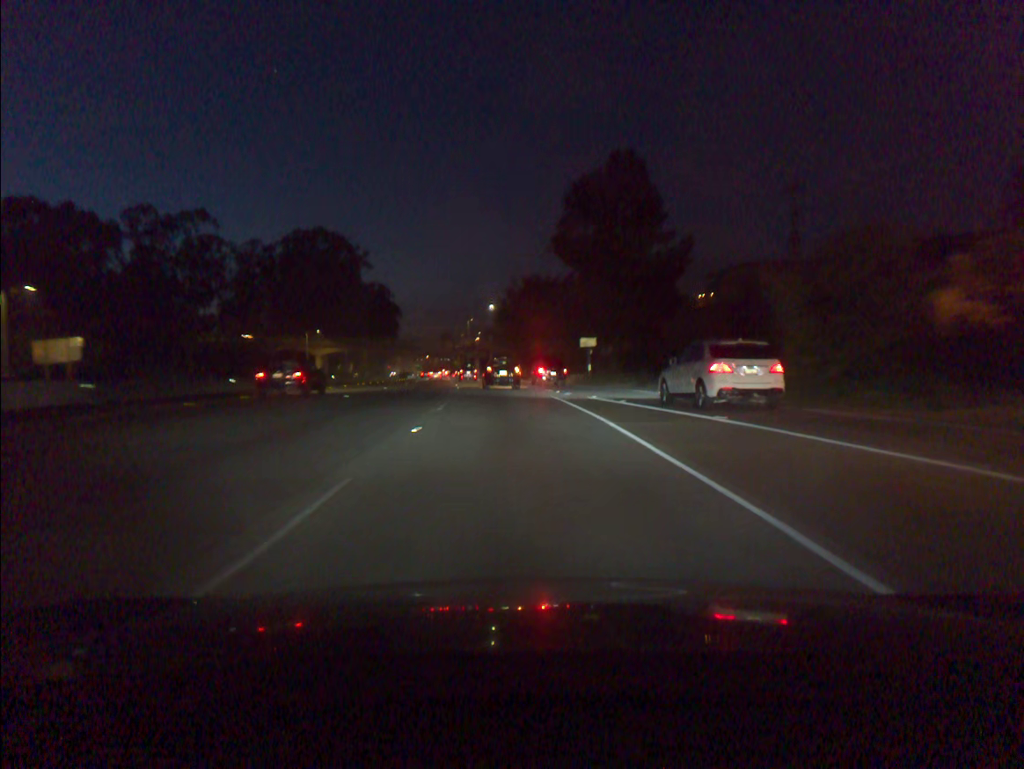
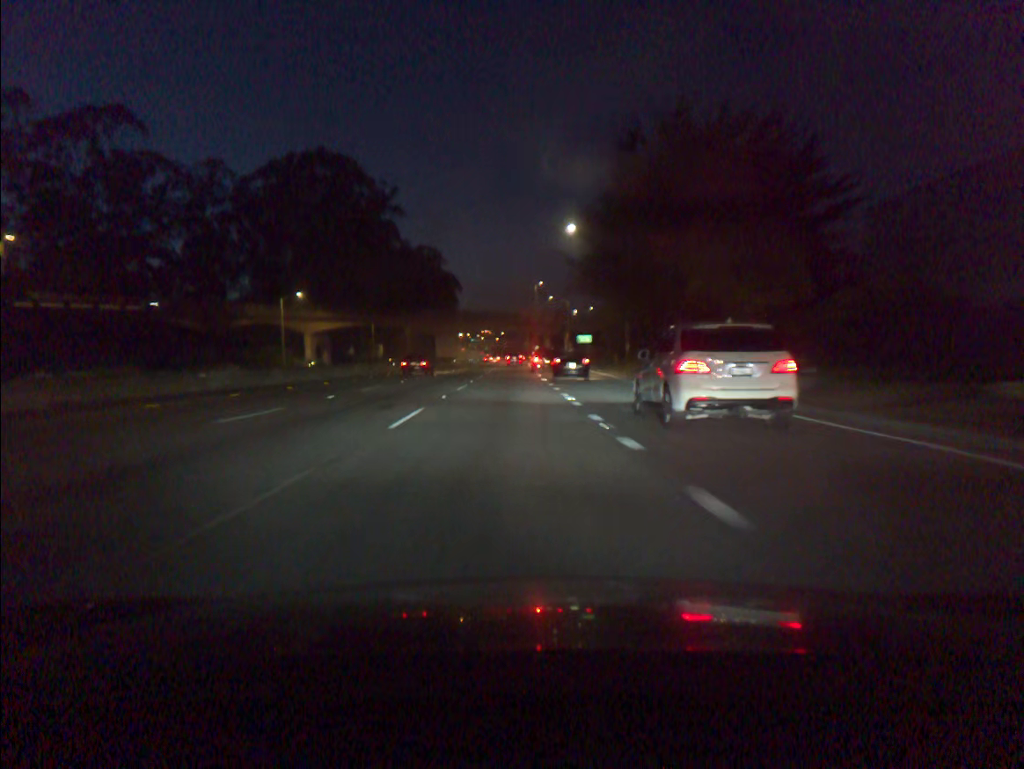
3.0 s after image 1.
(-2.4, +57.6) m; -5°
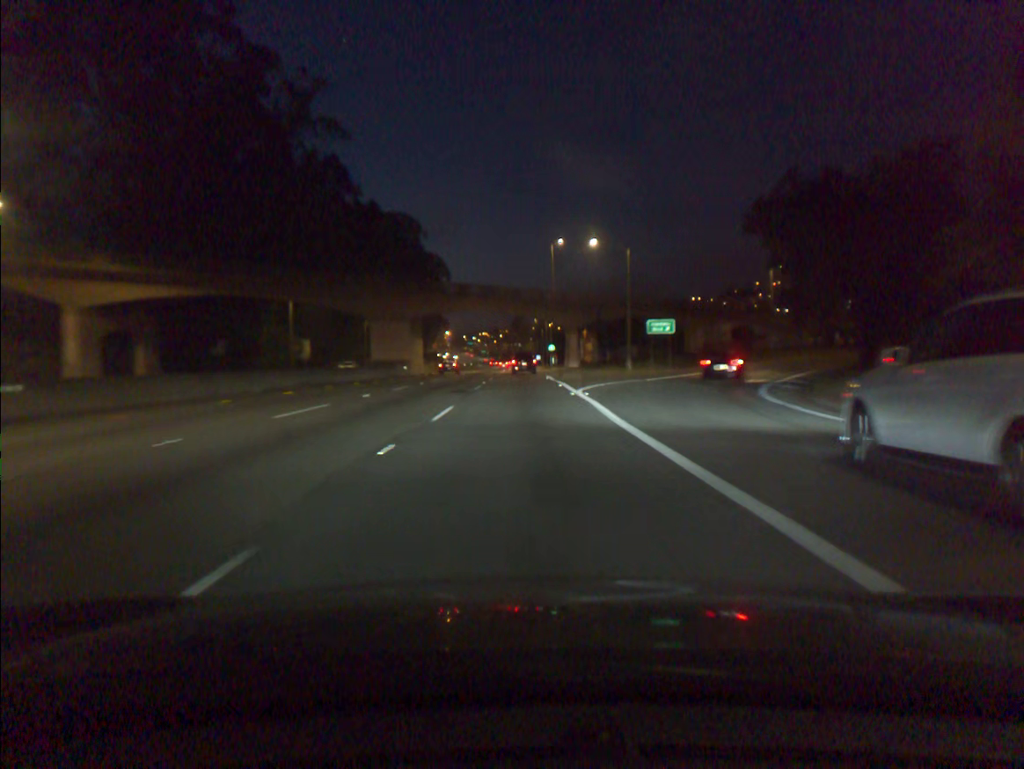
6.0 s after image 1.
(-0.7, +57.0) m; 0°
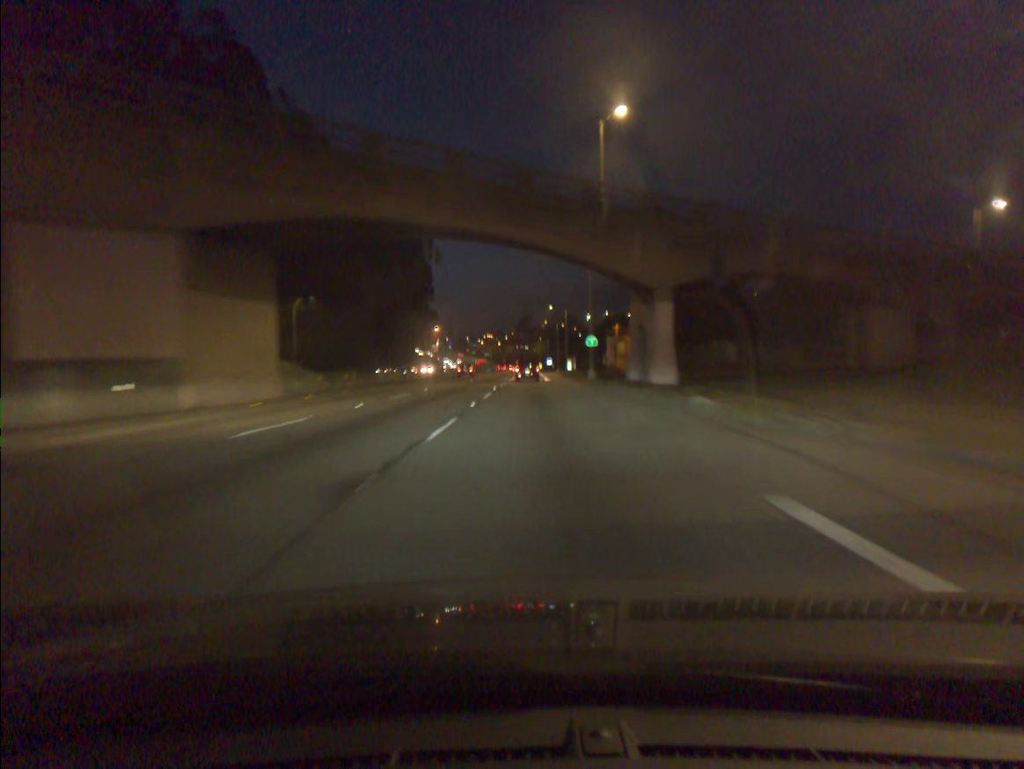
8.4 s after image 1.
(-0.1, +47.6) m; -1°
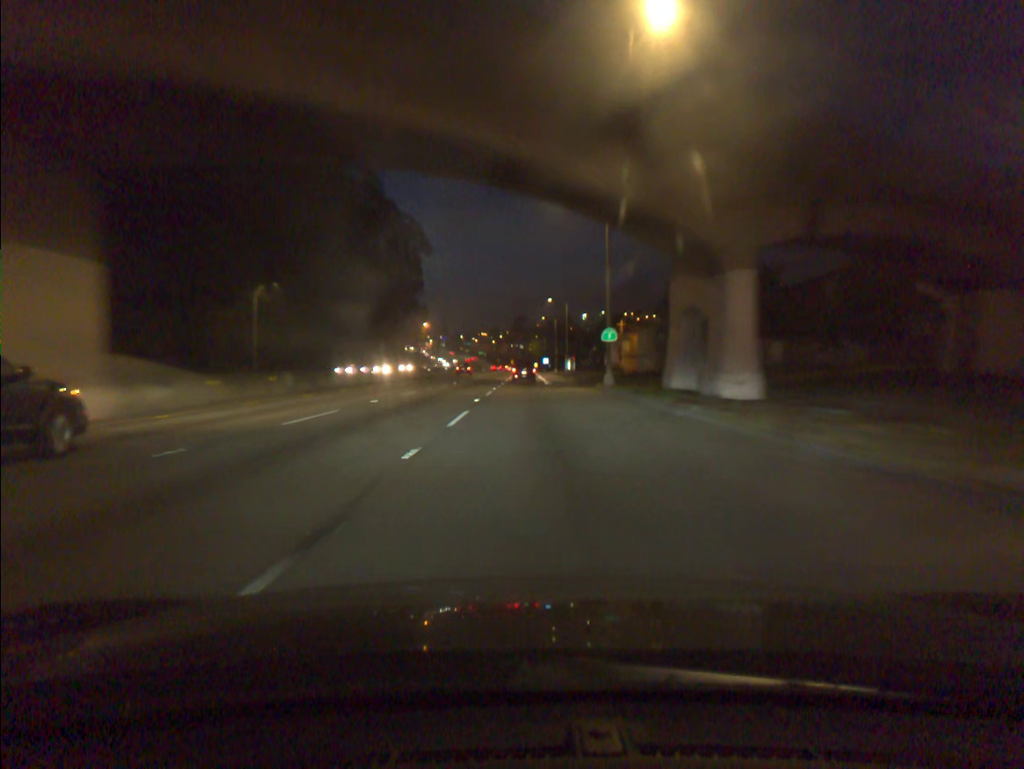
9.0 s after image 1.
(0.0, +12.1) m; +1°
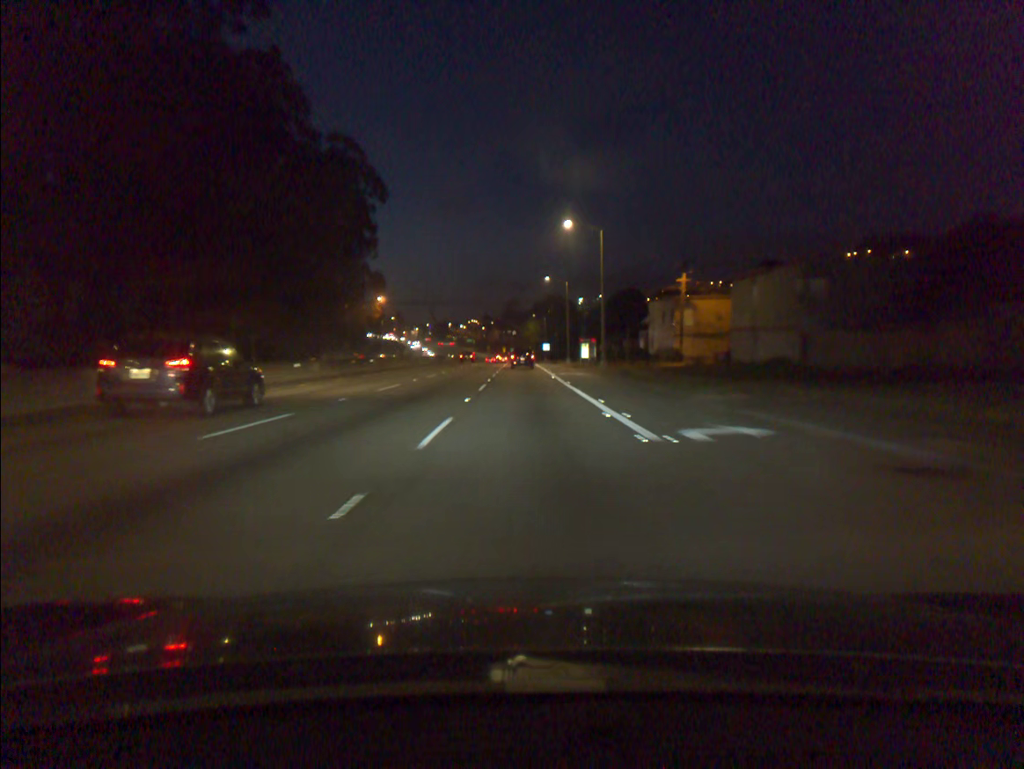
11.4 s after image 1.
(+0.1, +48.1) m; 0°
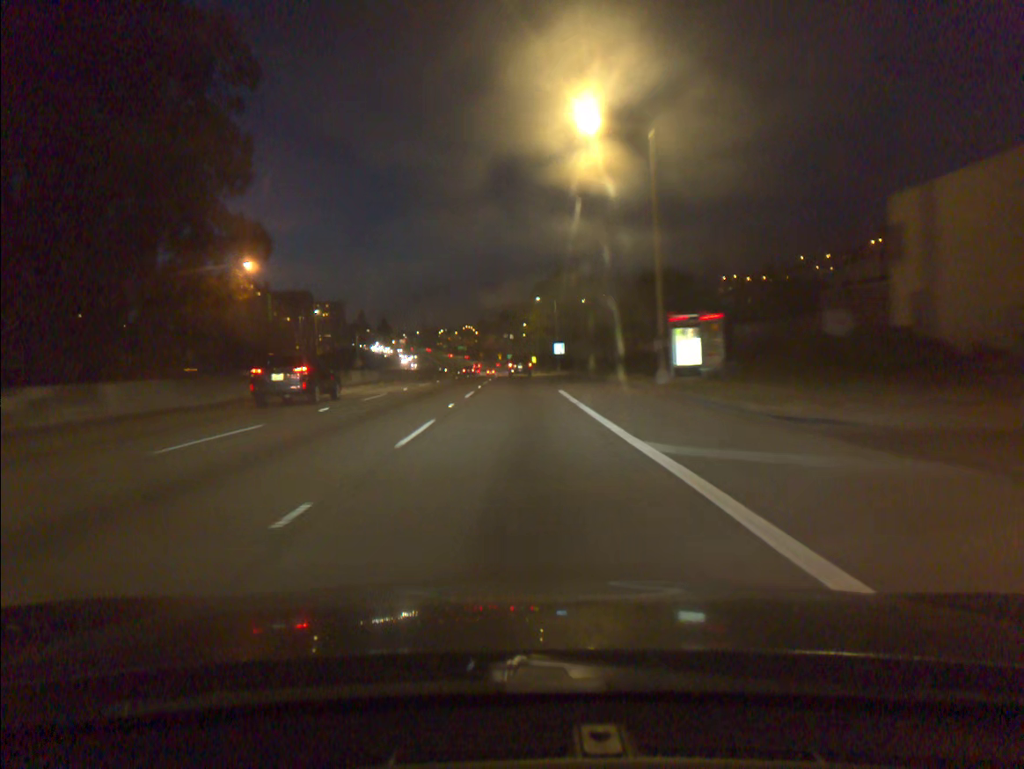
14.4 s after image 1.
(+0.4, +59.5) m; 0°
